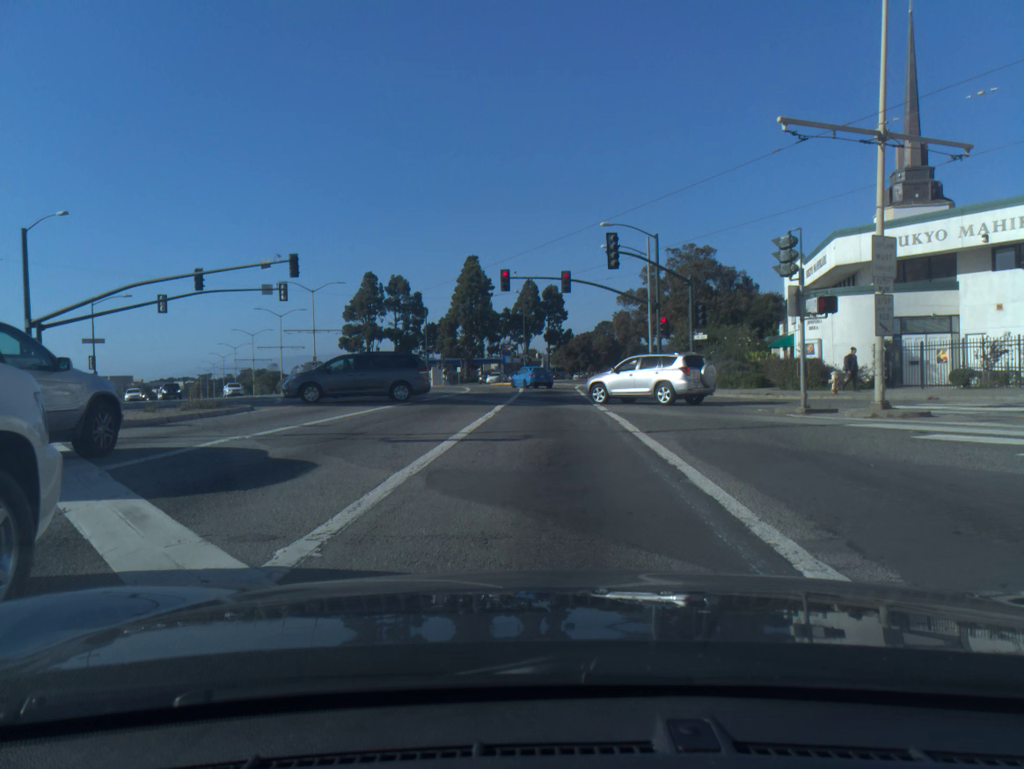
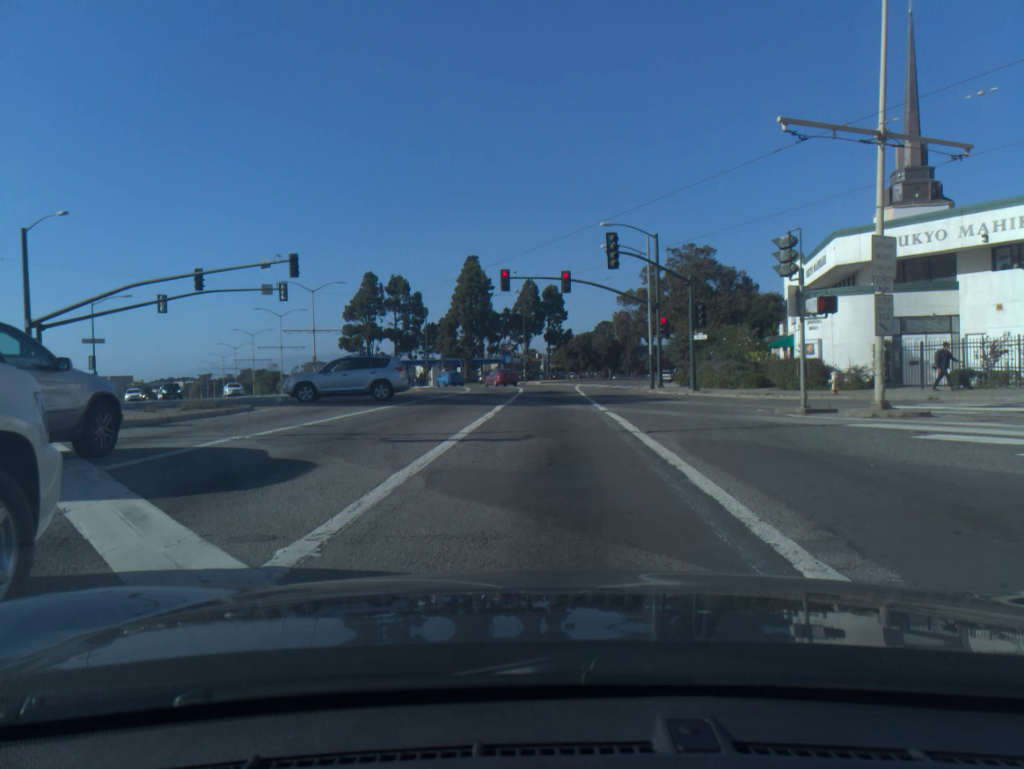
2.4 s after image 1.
(0.0, 0.0) m; 0°
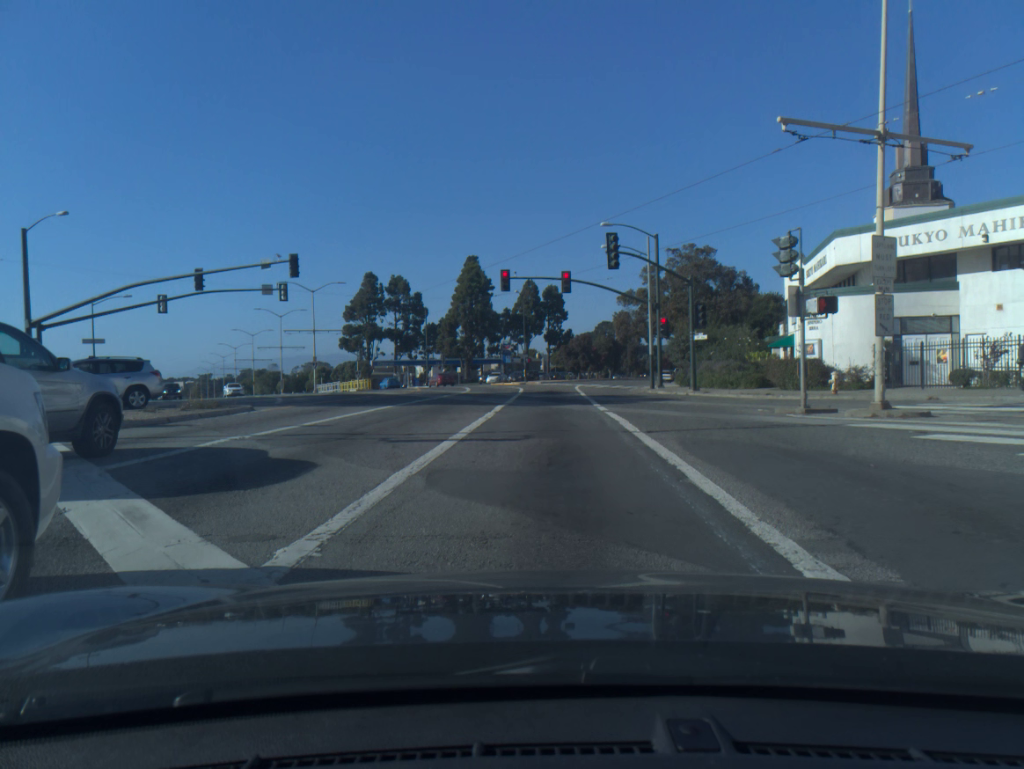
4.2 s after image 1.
(0.0, 0.0) m; 0°
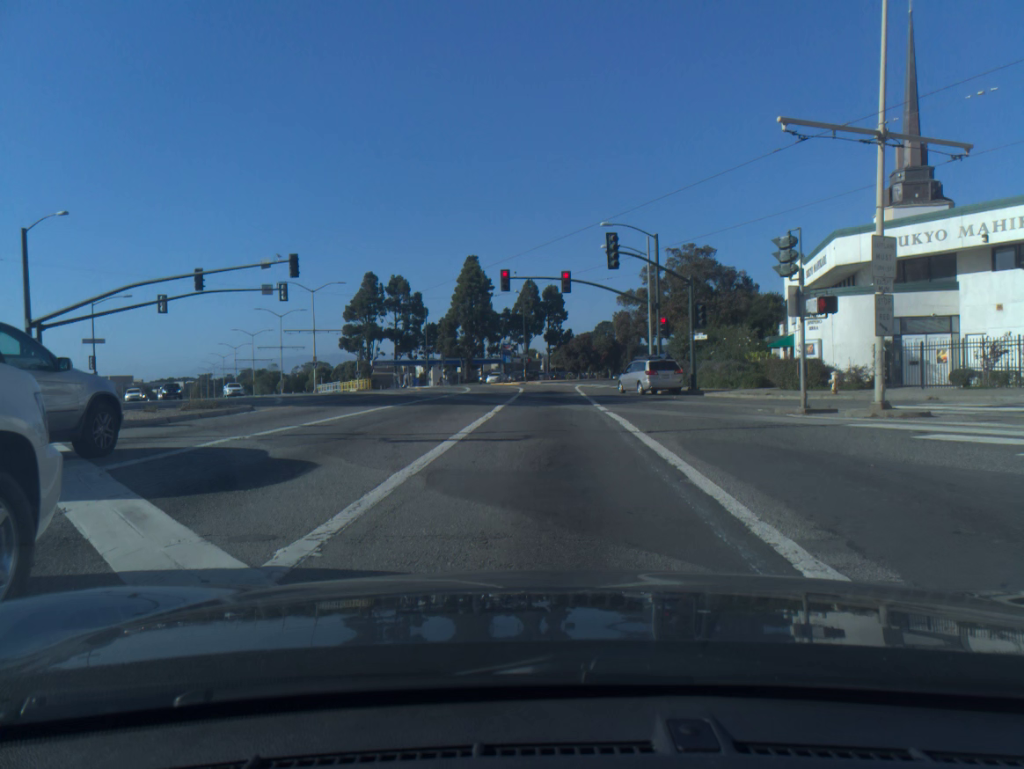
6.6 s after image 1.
(0.0, 0.0) m; 0°
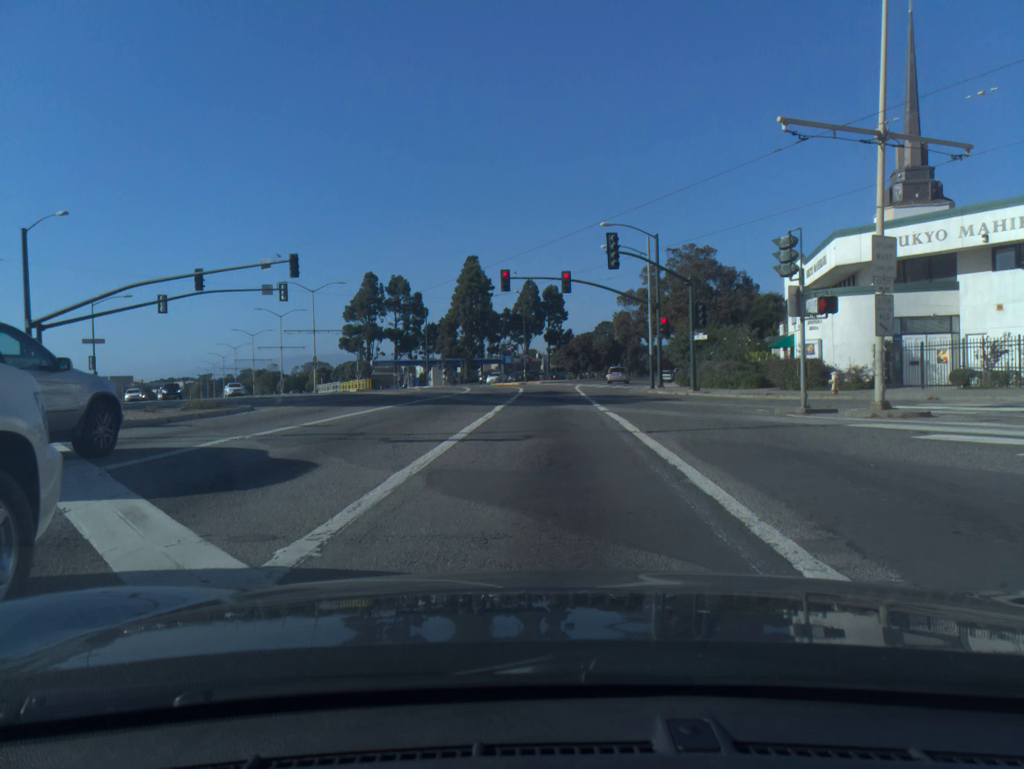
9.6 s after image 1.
(0.0, 0.0) m; 0°
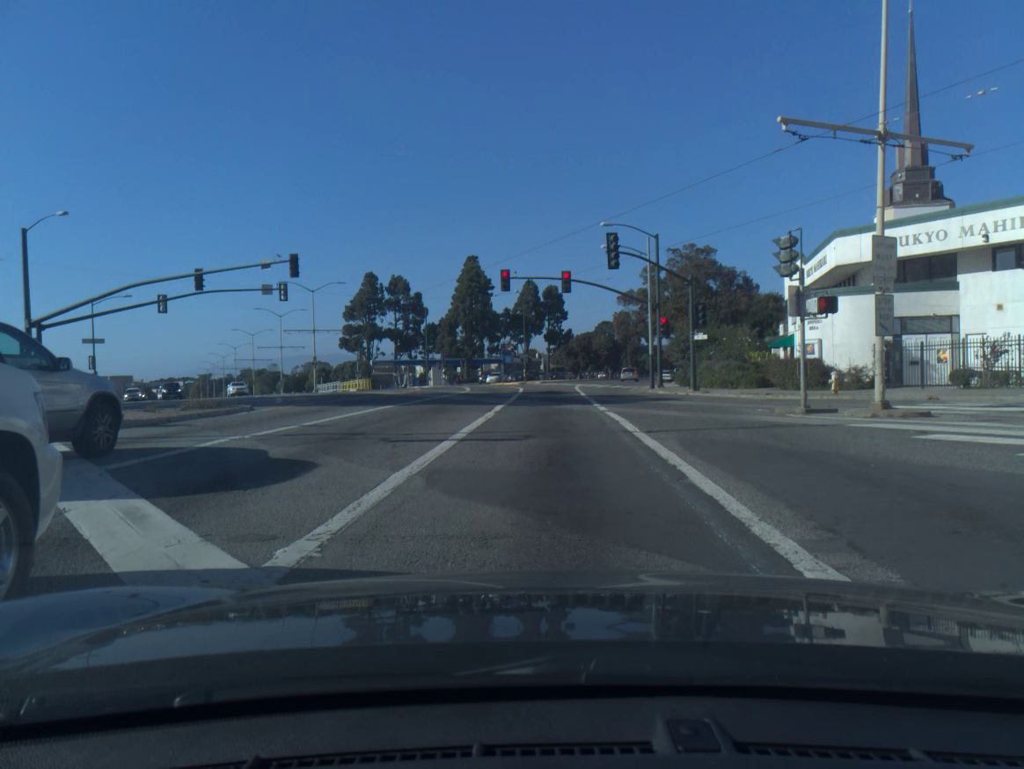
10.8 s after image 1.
(0.0, 0.0) m; 0°
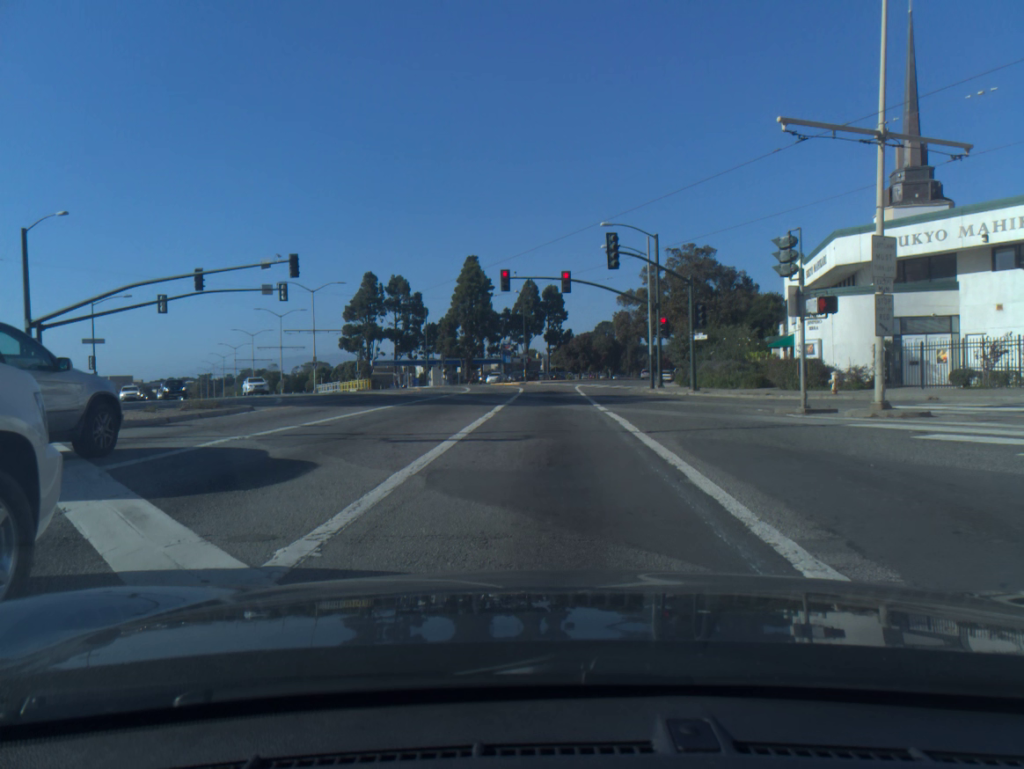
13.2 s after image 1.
(0.0, 0.0) m; 0°
